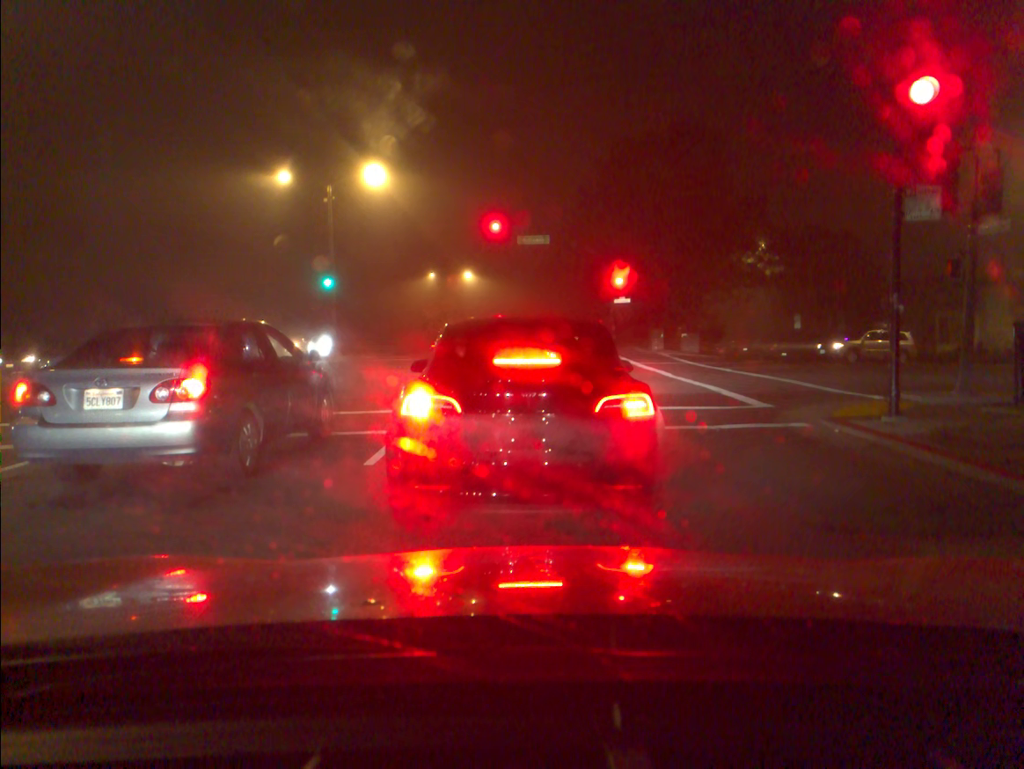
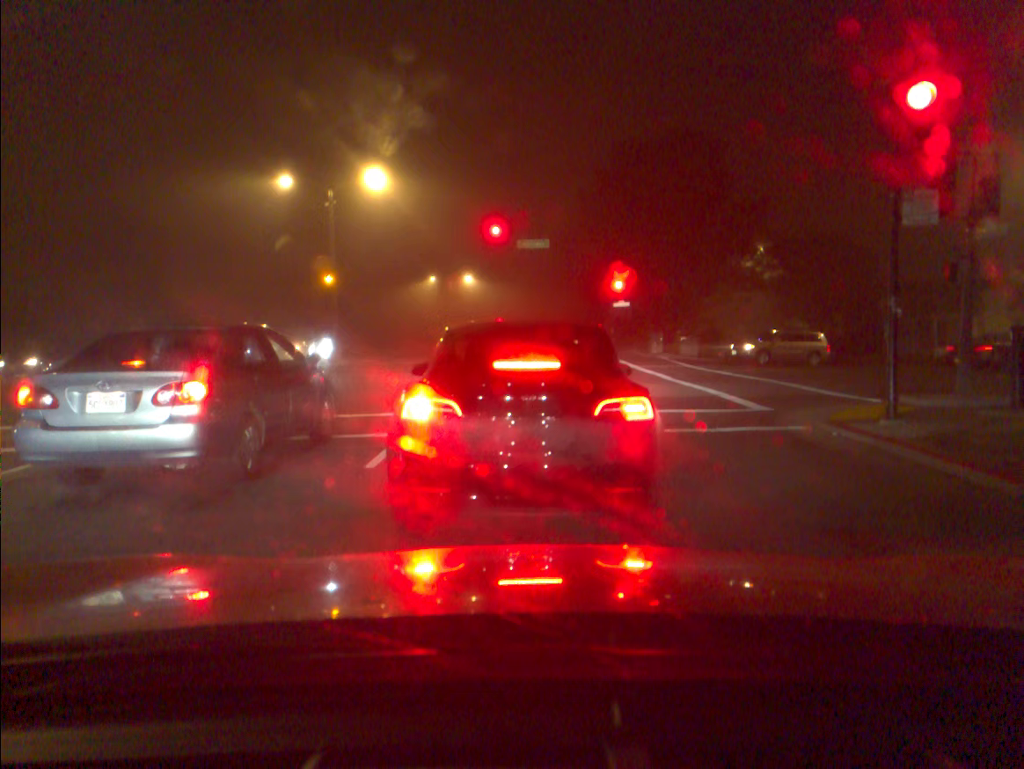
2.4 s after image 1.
(+0.1, 0.0) m; 0°
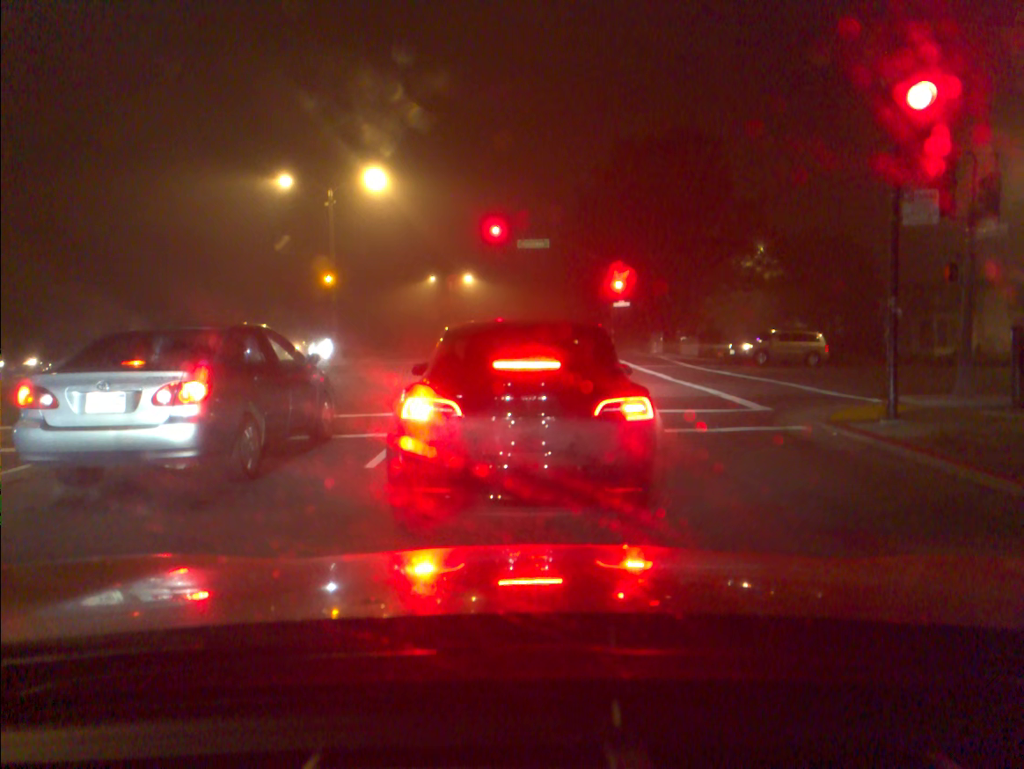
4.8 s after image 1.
(+0.1, 0.0) m; 0°
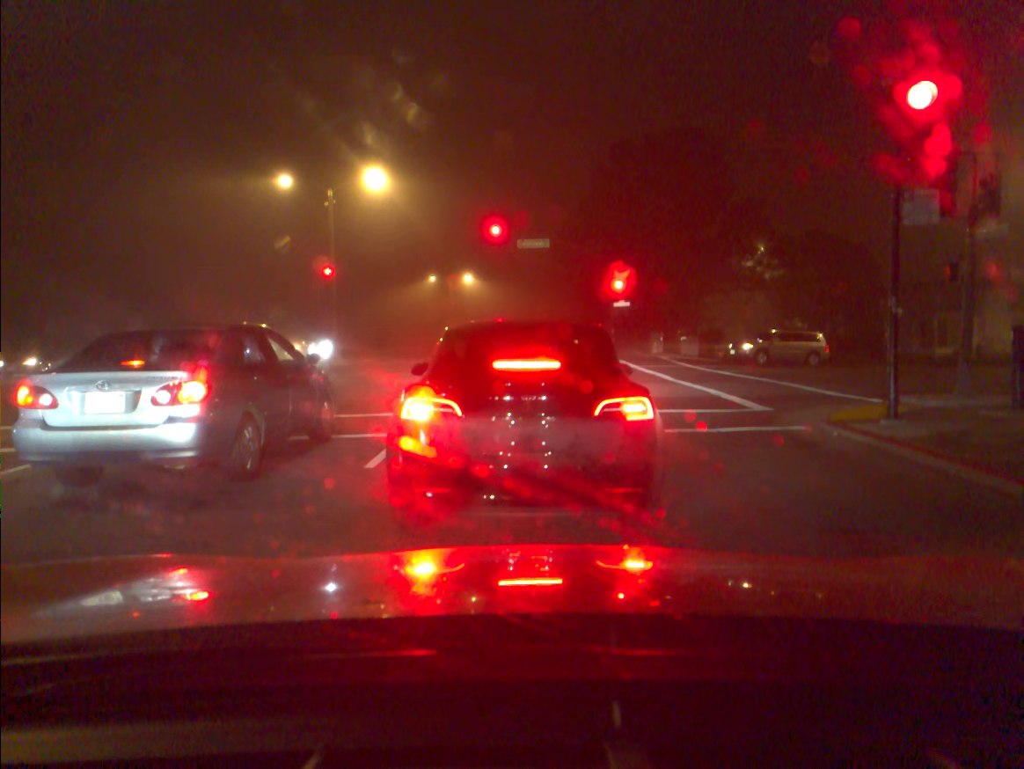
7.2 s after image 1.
(0.0, 0.0) m; 0°
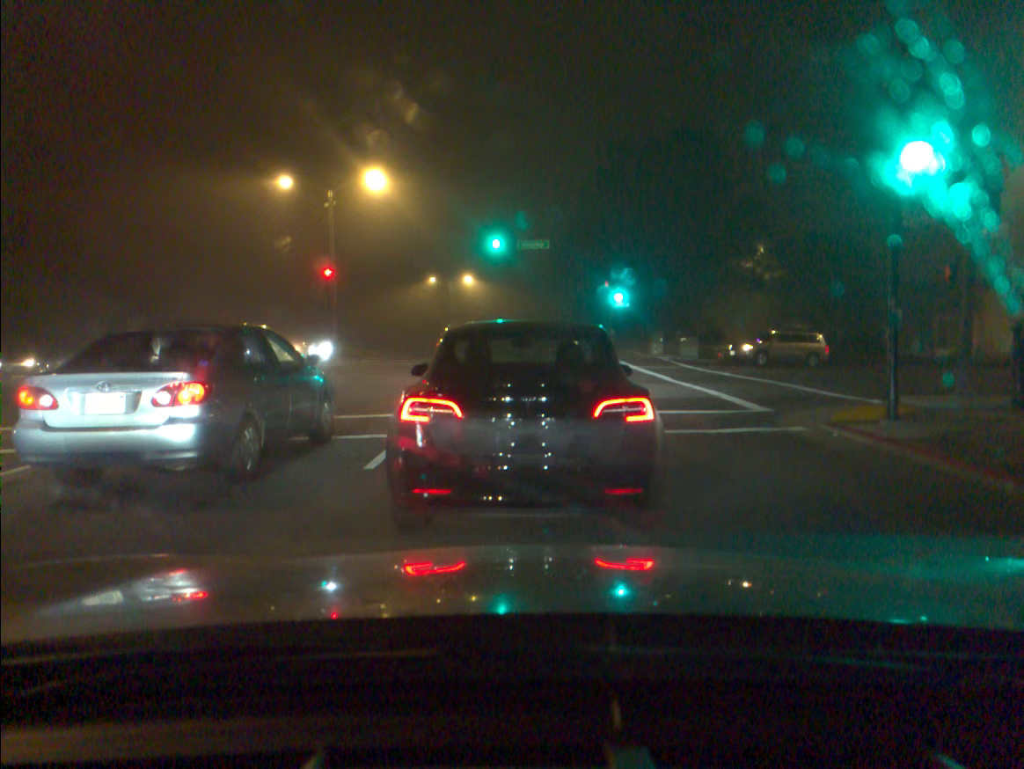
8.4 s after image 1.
(0.0, 0.0) m; 0°
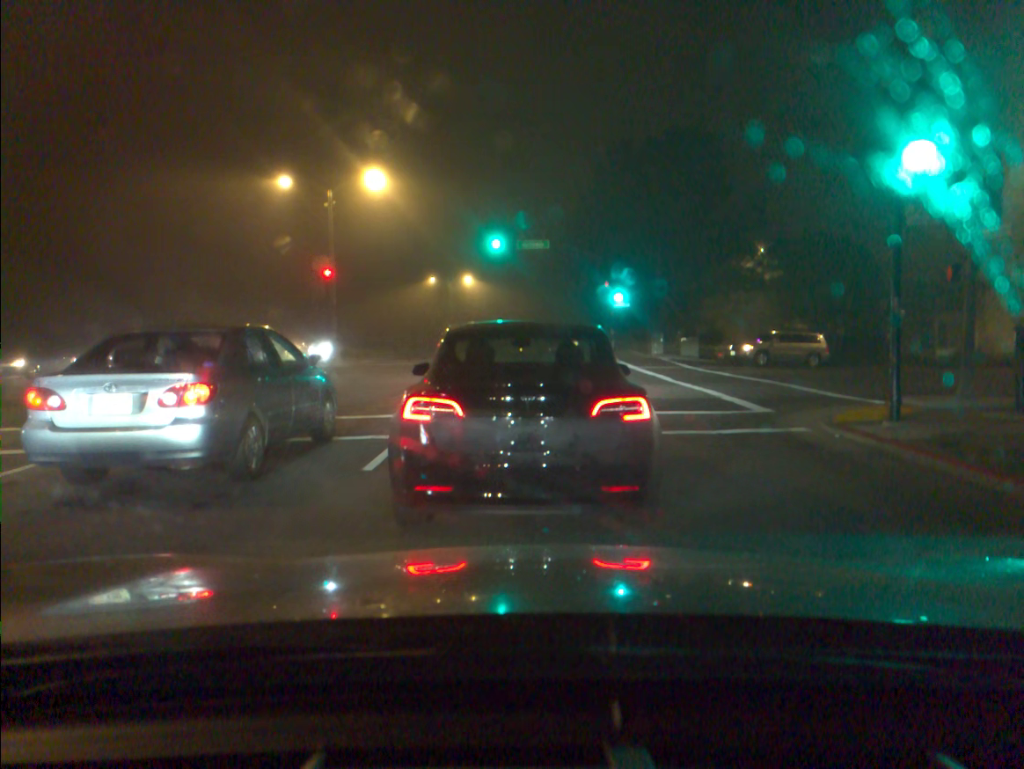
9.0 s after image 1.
(0.0, +0.1) m; 0°
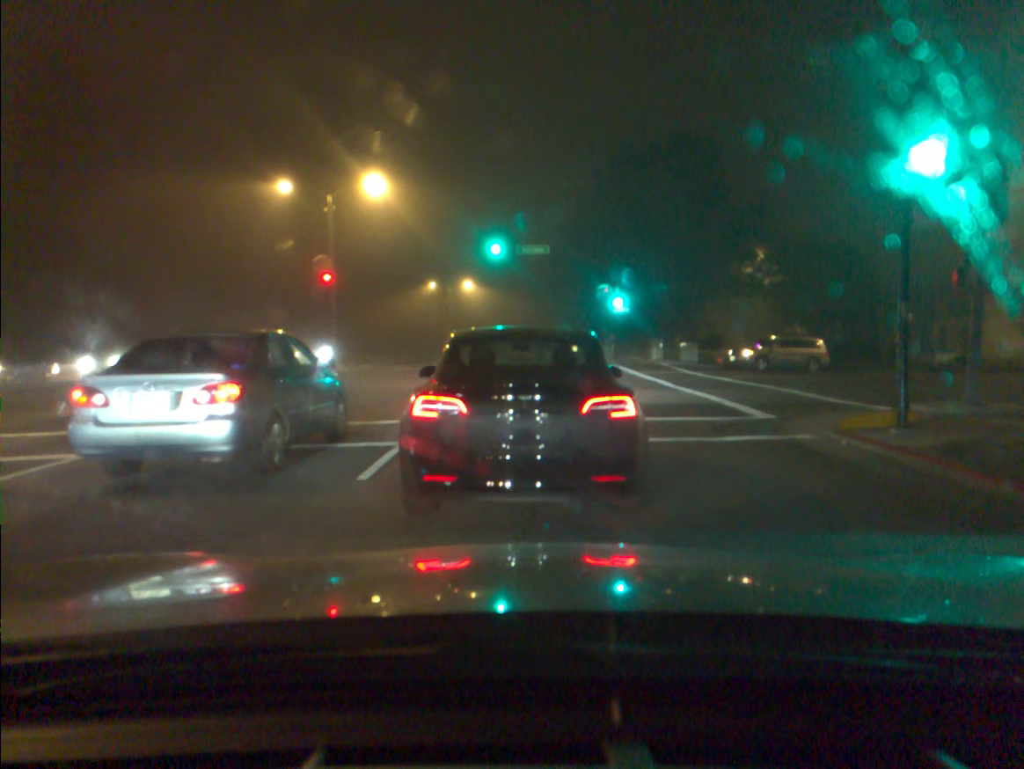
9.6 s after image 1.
(0.0, +0.2) m; 0°
